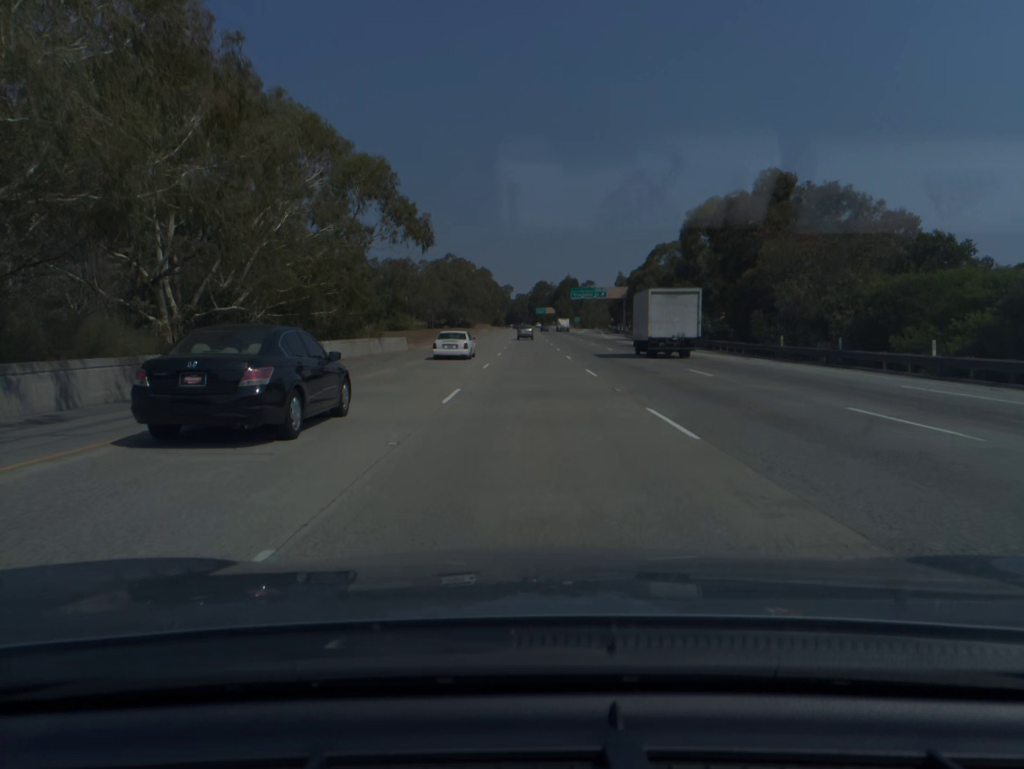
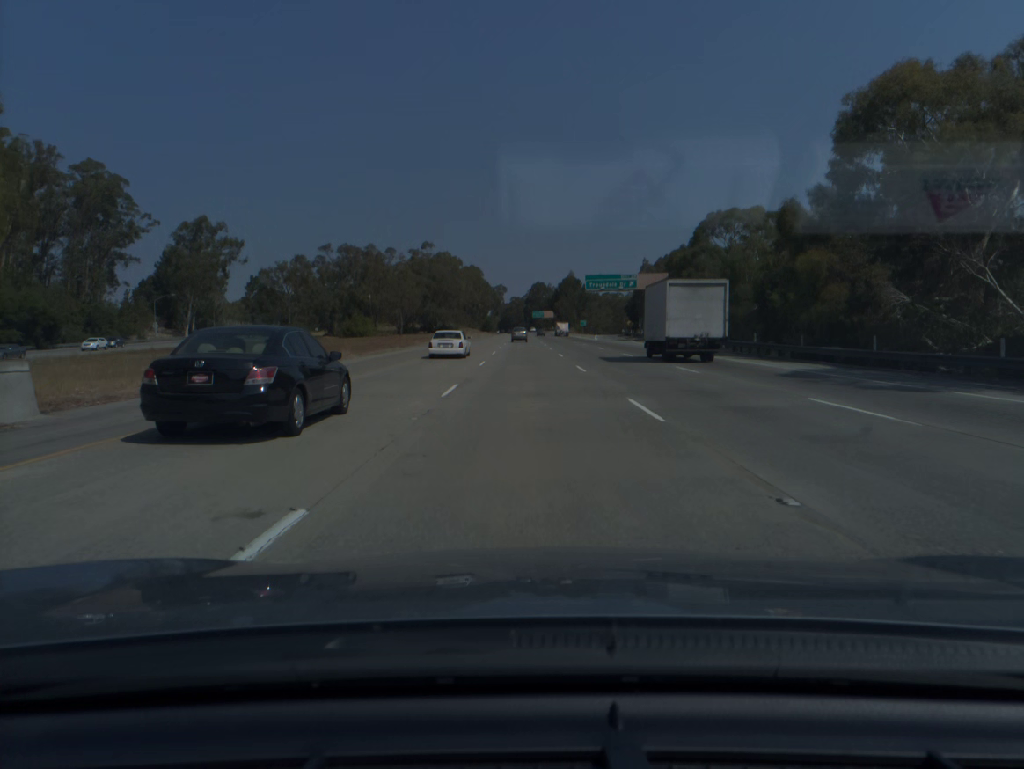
(+0.2, +42.3) m; 0°
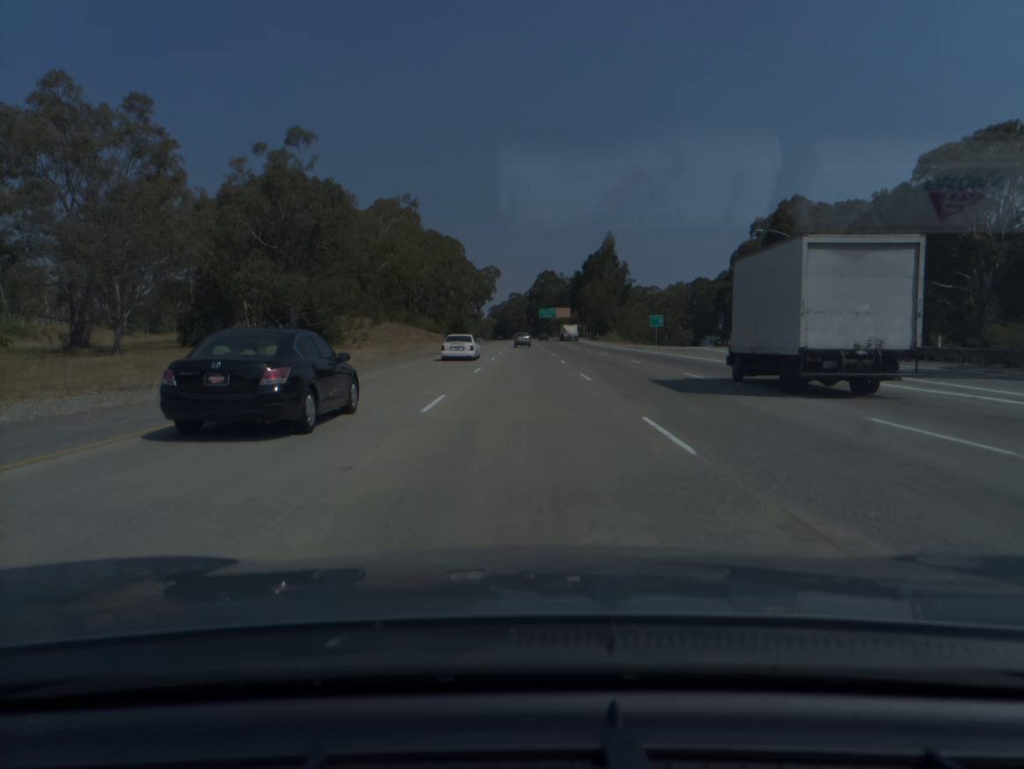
(-0.3, +105.5) m; 0°
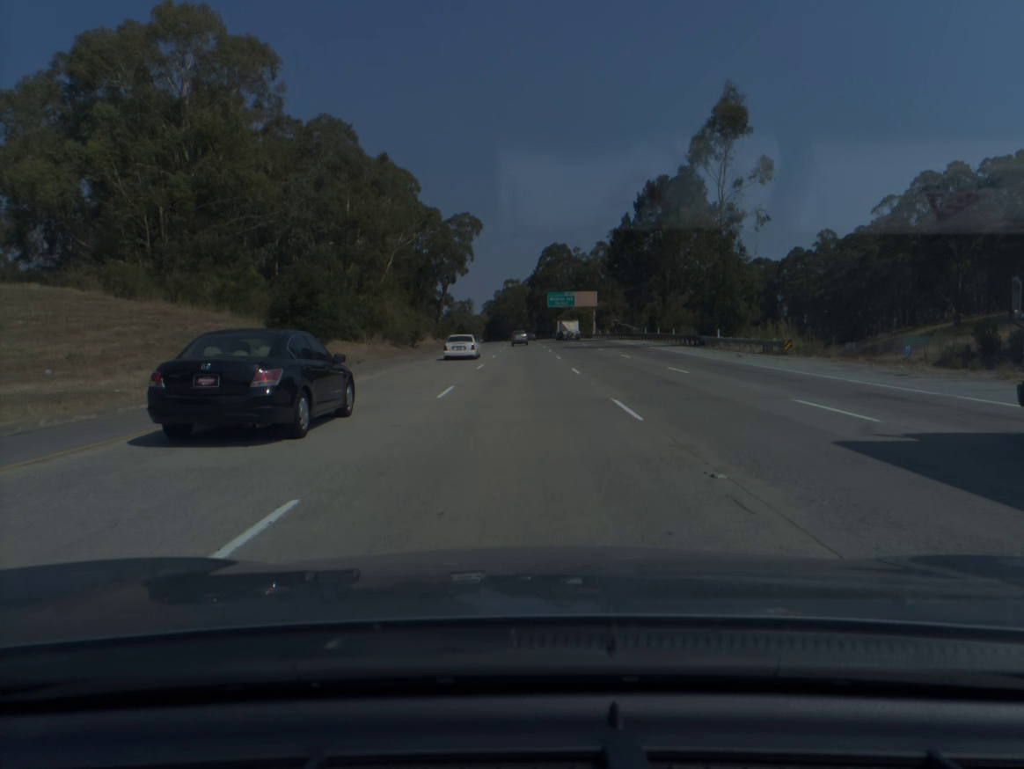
(+0.1, +84.6) m; 0°
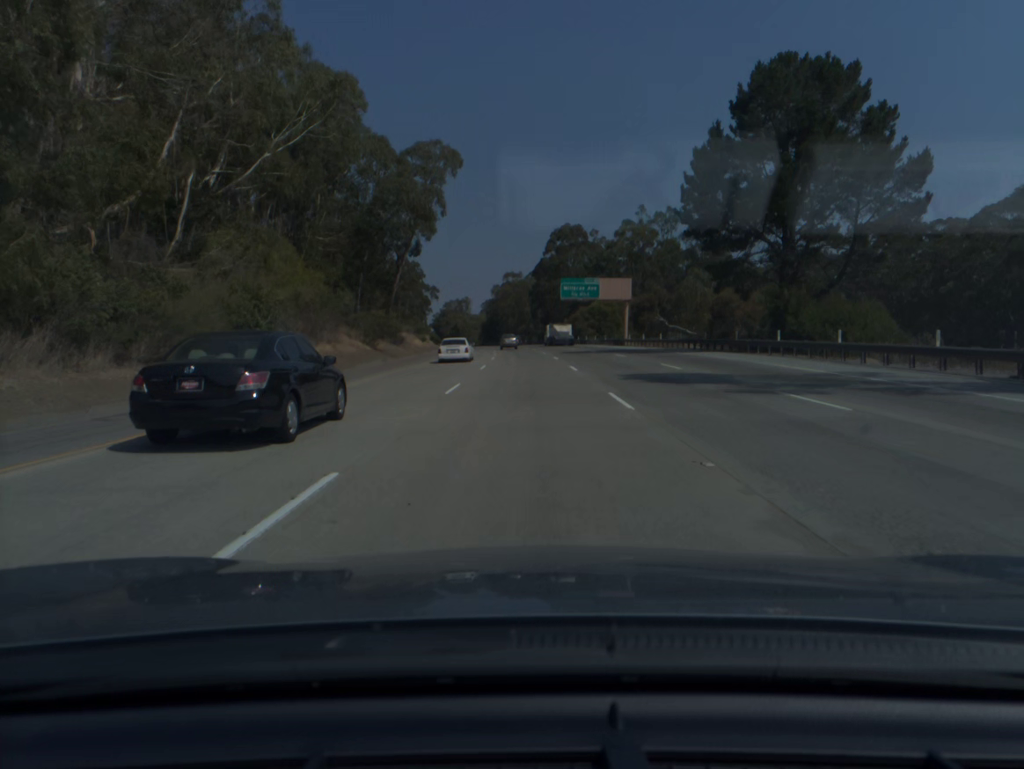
(-0.1, +42.5) m; 0°
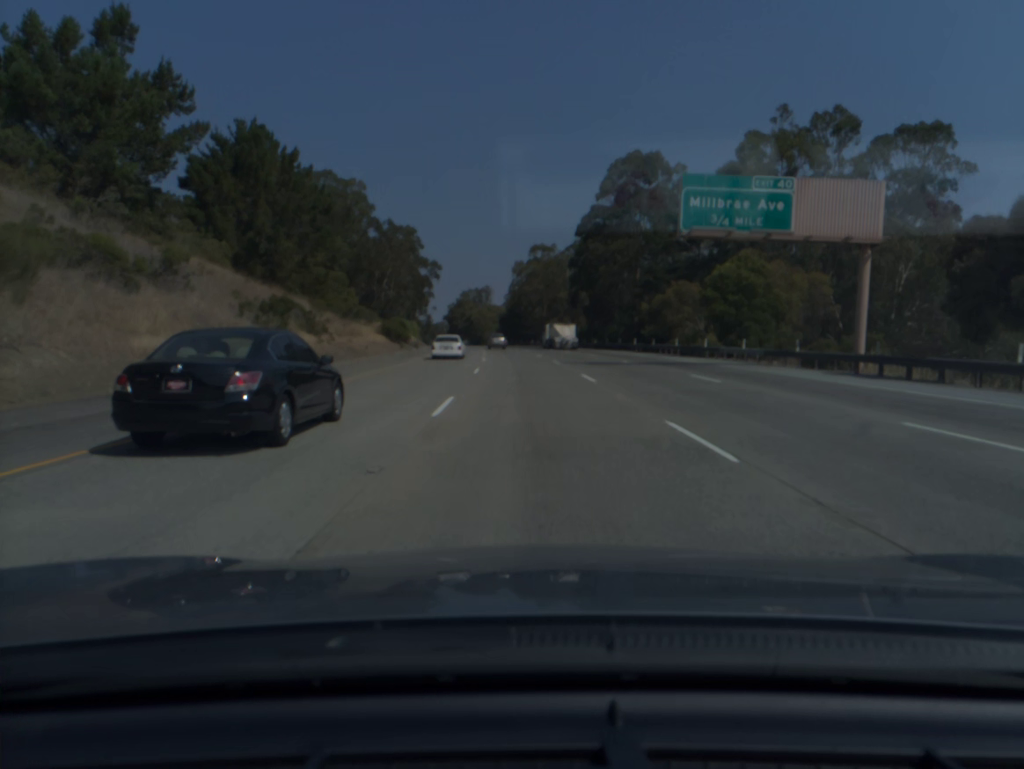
(-0.9, +63.9) m; -2°
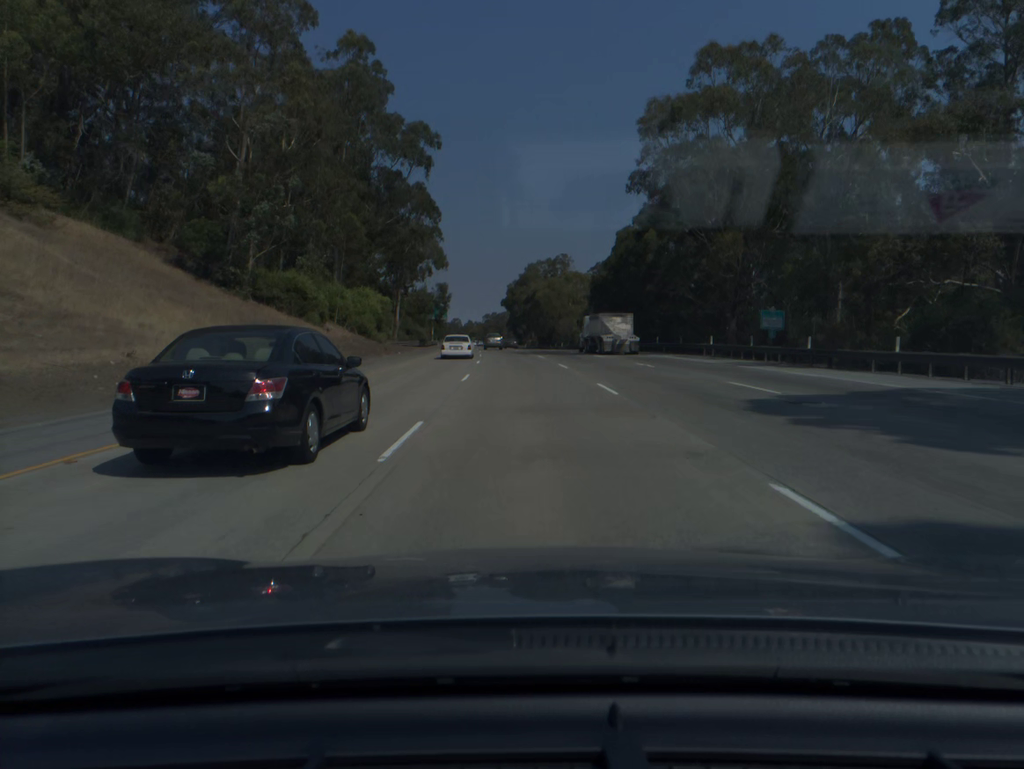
(-5.0, +107.0) m; -5°
